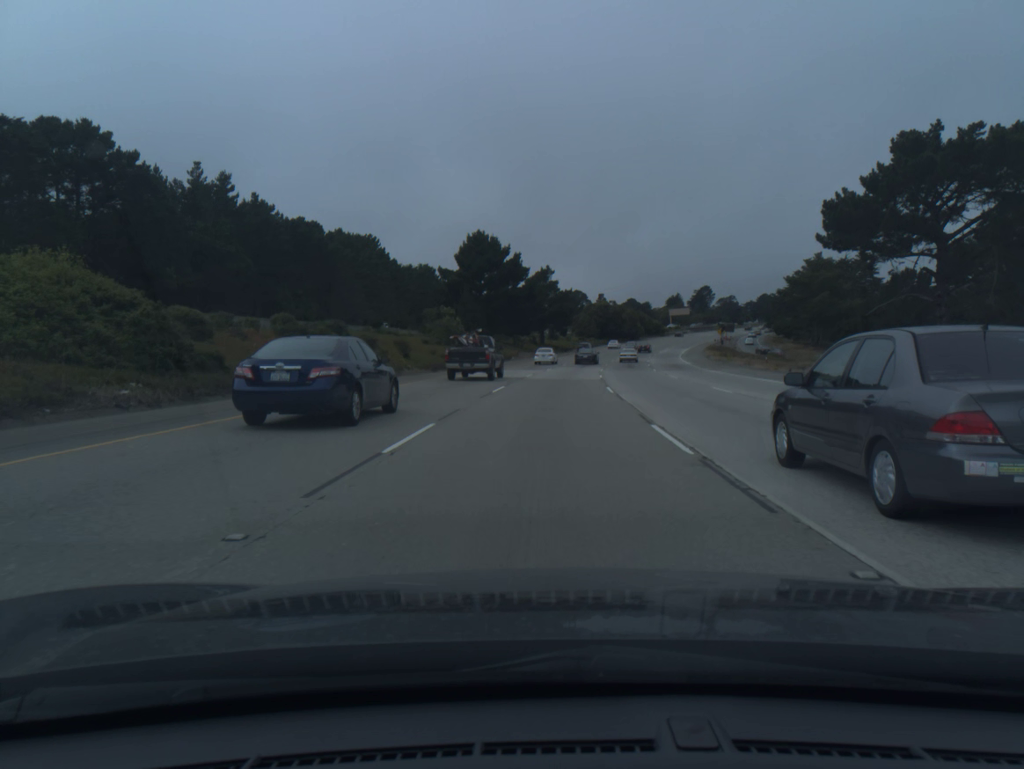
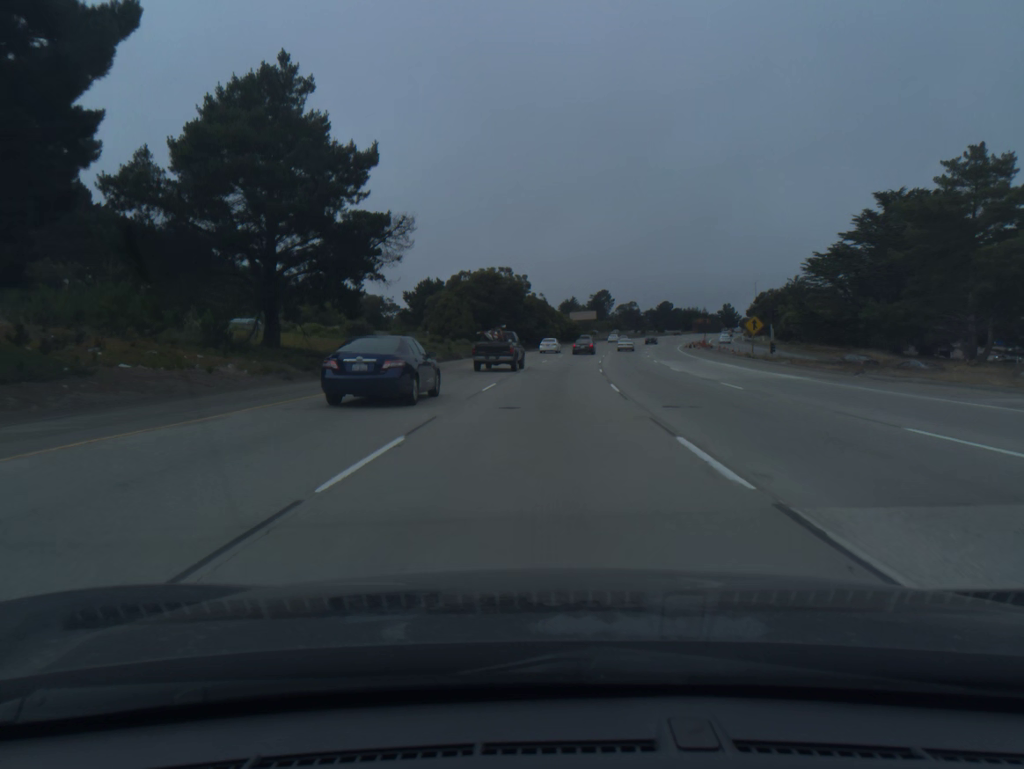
(+6.7, +89.8) m; +9°
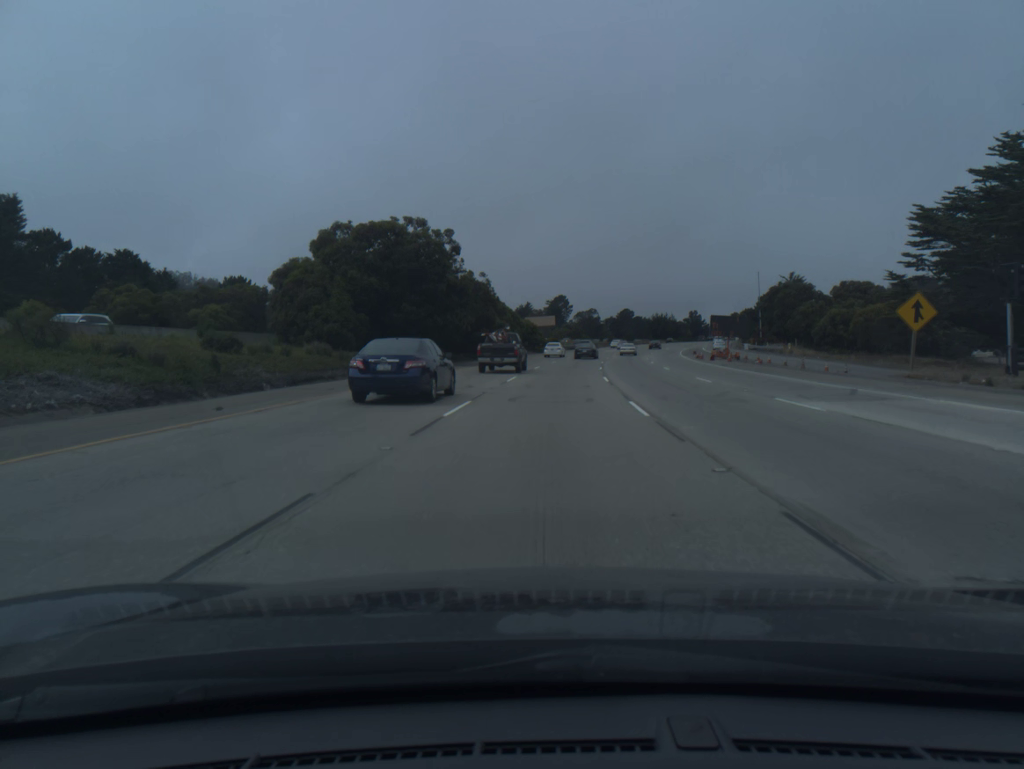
(+1.1, +36.4) m; +3°
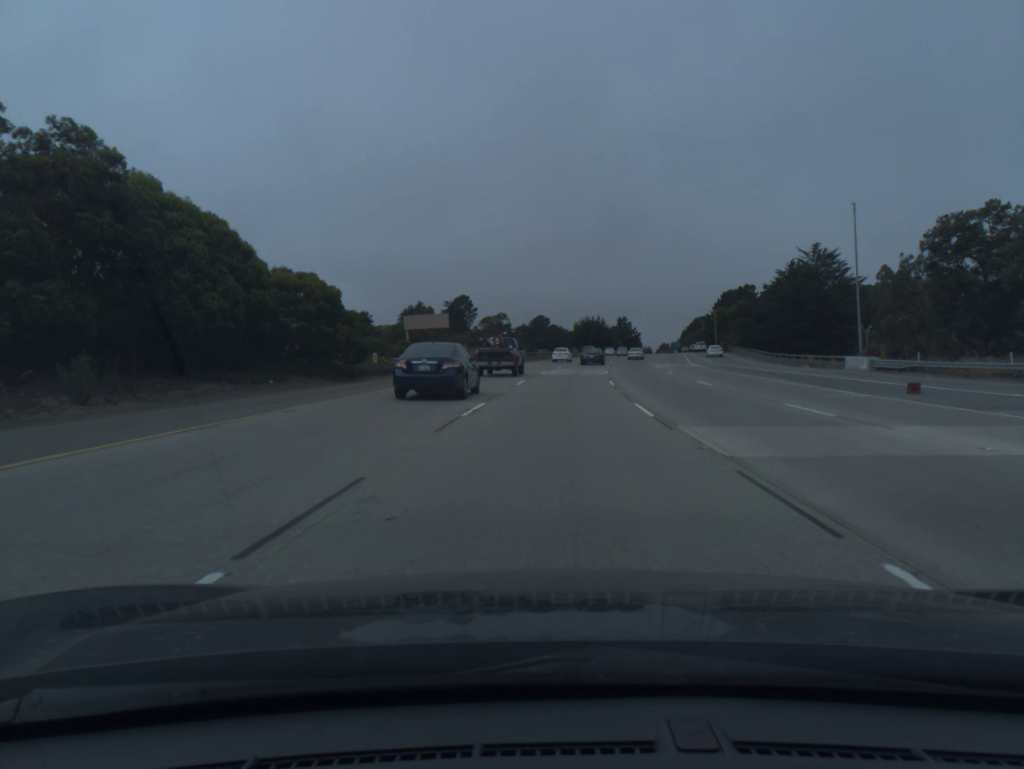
(+4.1, +71.7) m; +7°
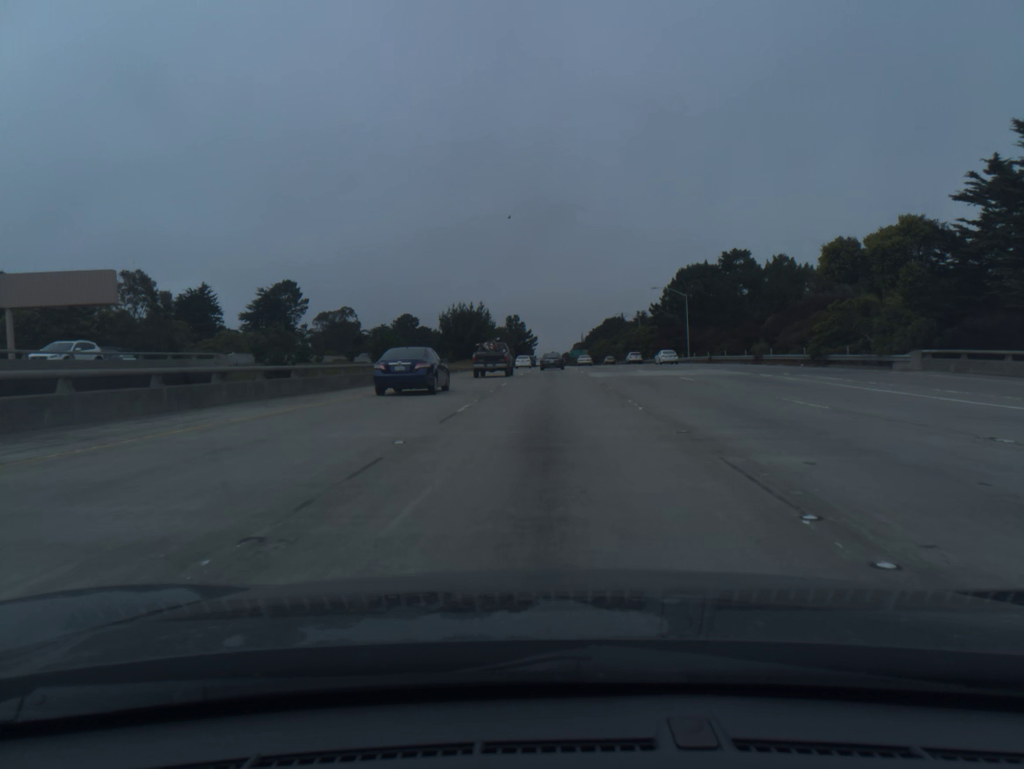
(+6.6, +86.5) m; +8°
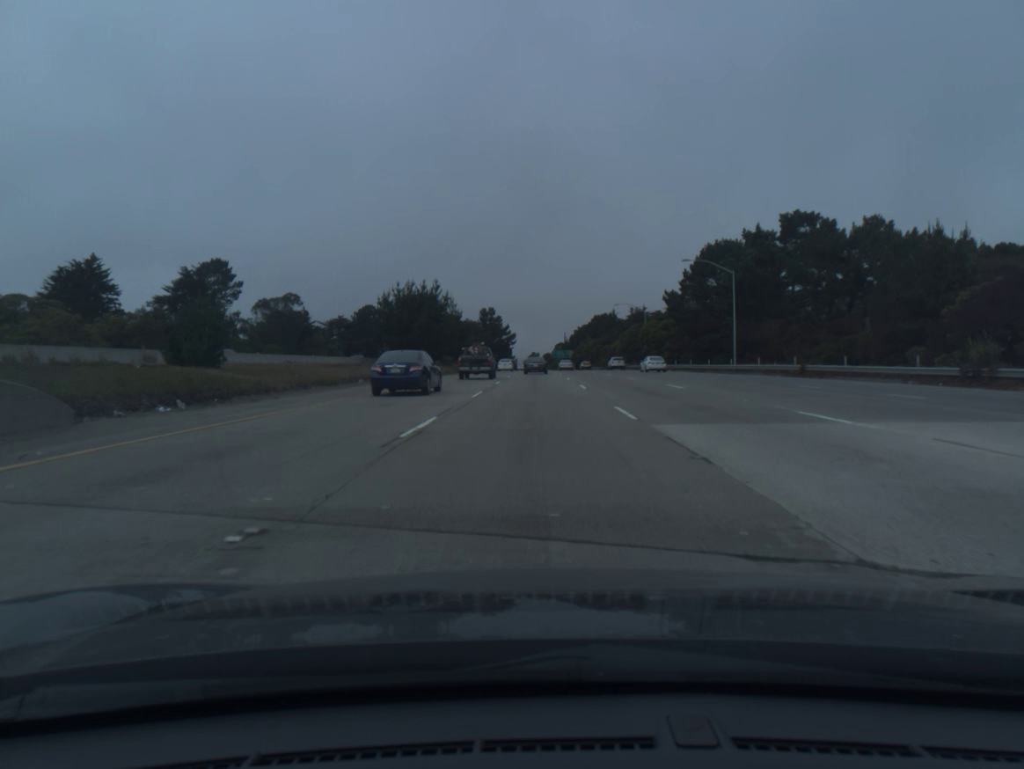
(+0.6, +34.4) m; +1°
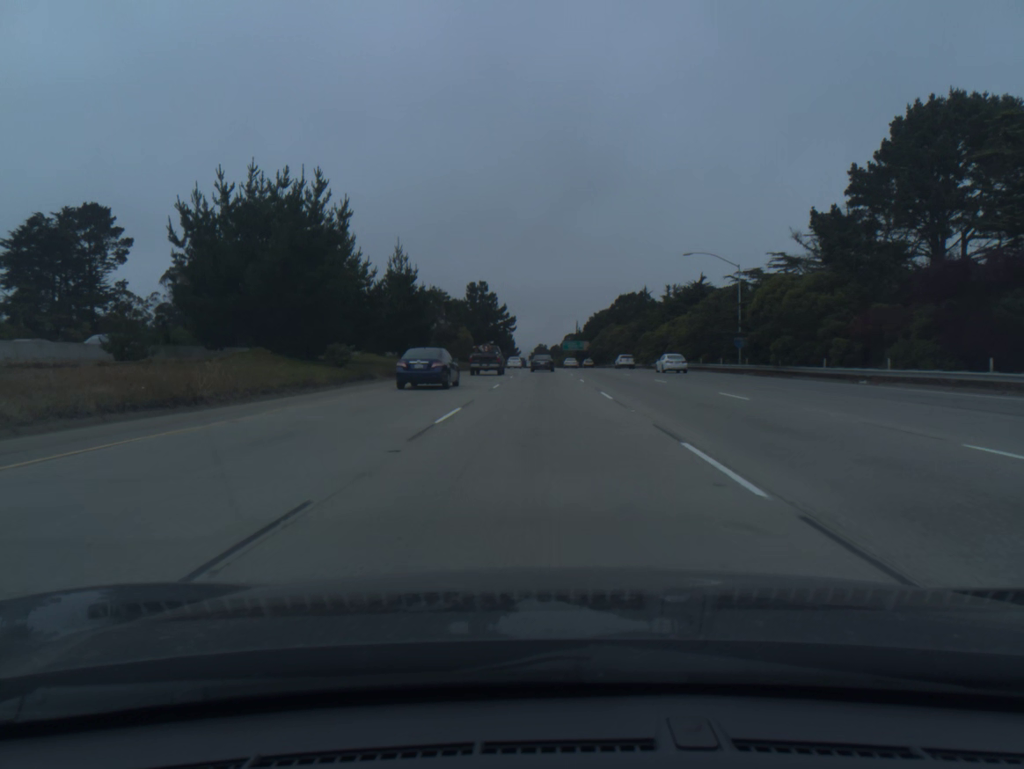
(-0.2, +51.8) m; 0°
